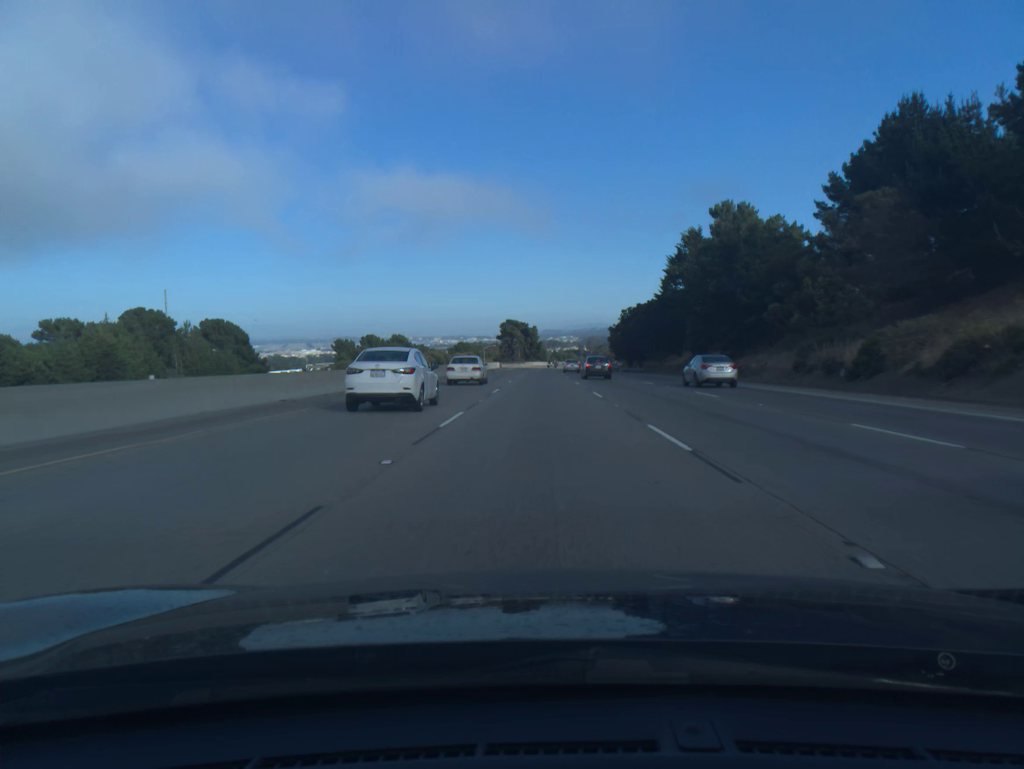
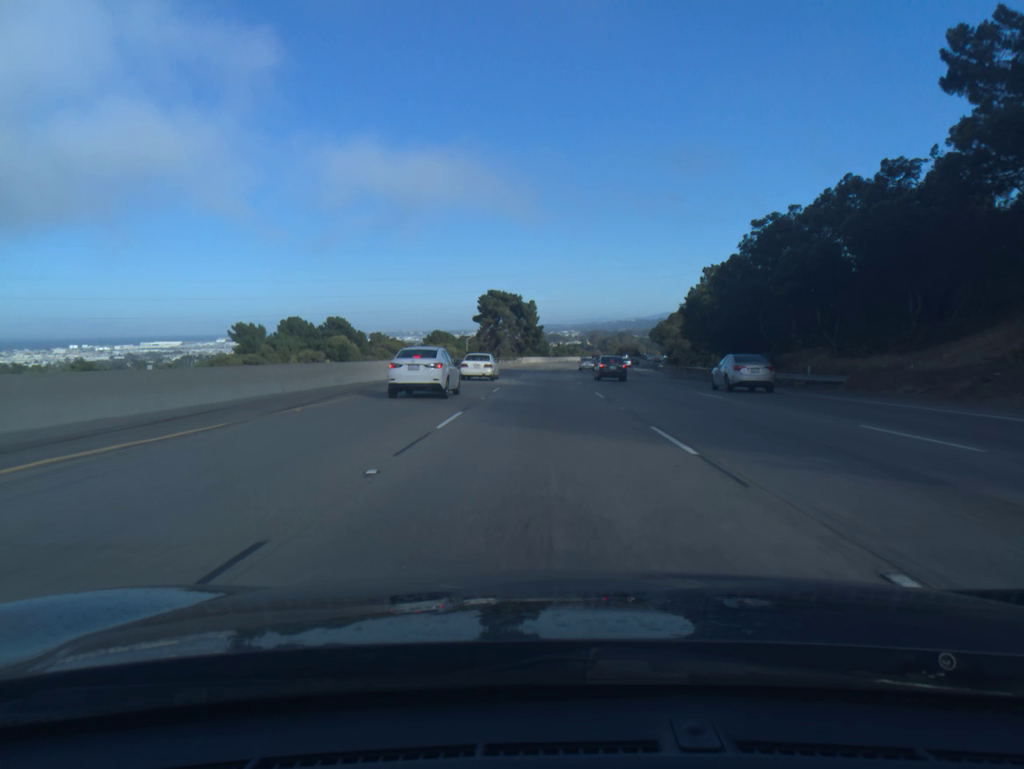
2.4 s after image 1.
(-0.1, +73.5) m; 0°
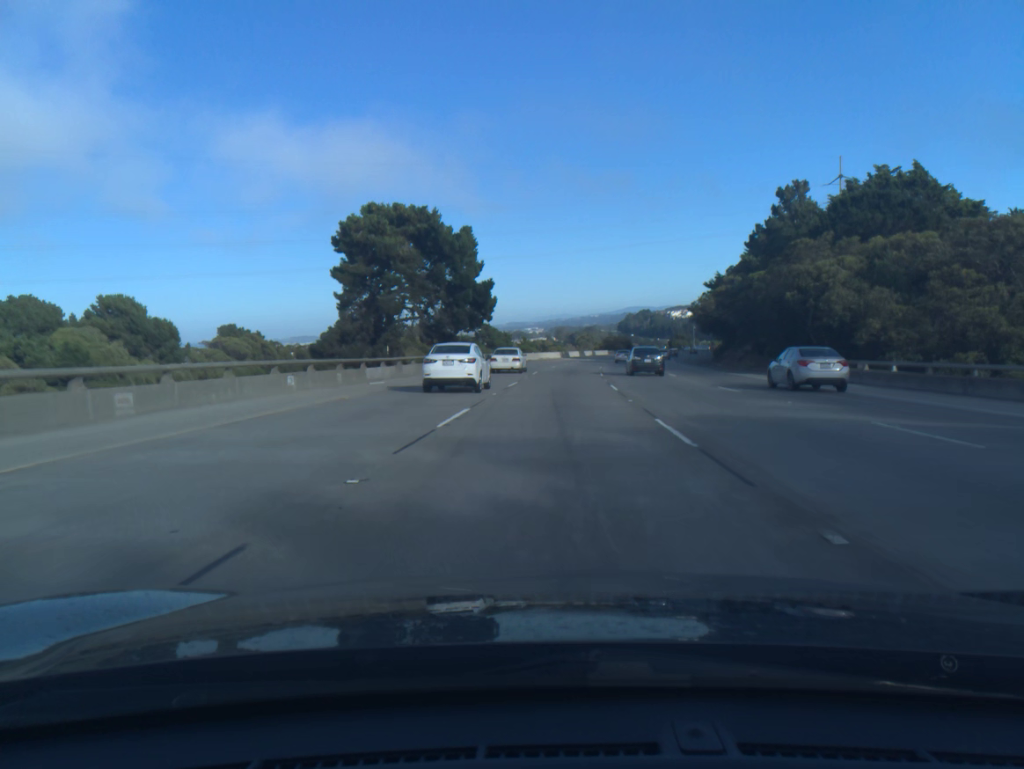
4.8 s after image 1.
(+1.0, +73.4) m; +2°
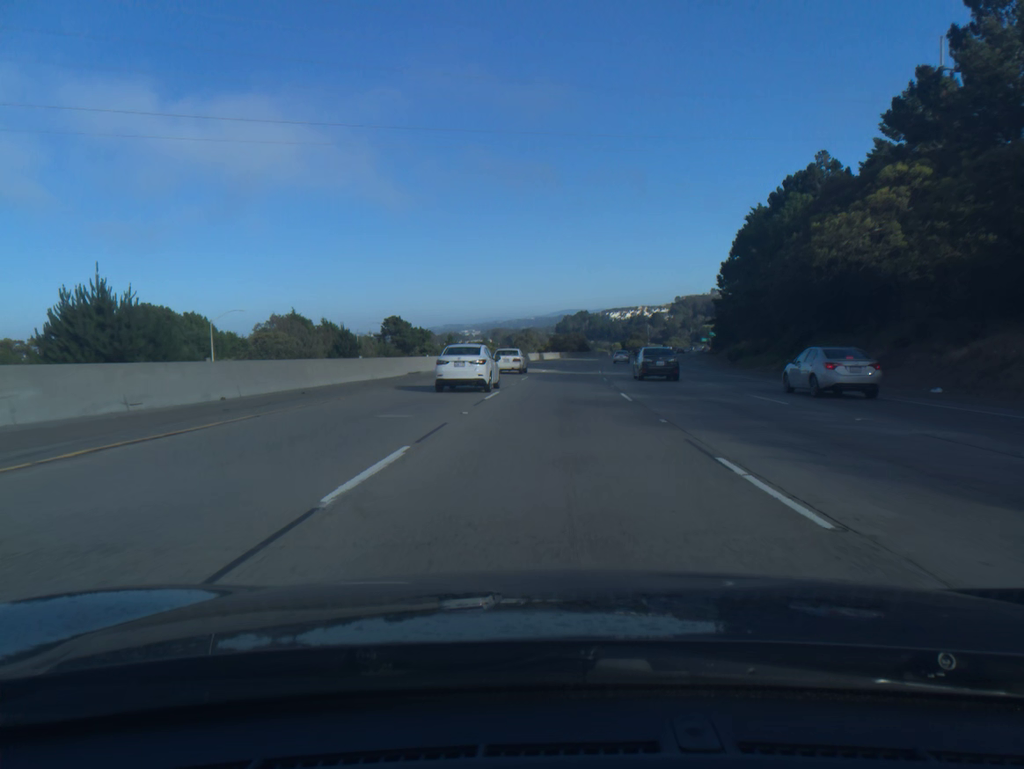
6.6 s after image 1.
(+2.1, +55.0) m; +4°
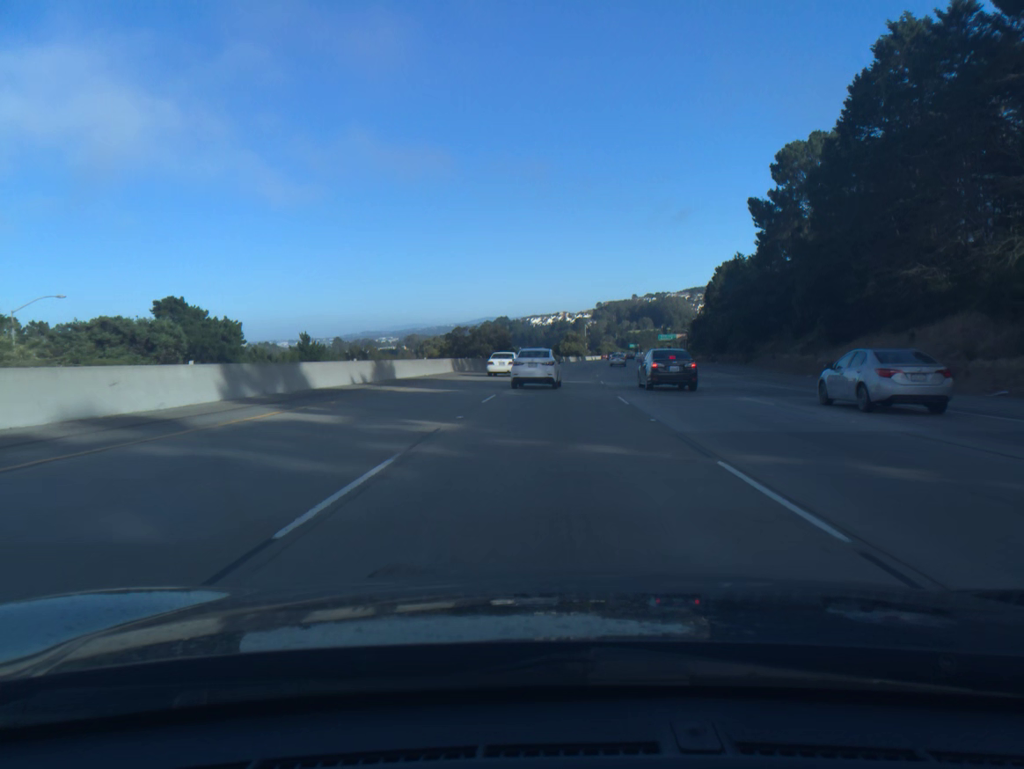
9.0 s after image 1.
(+3.7, +73.3) m; +6°
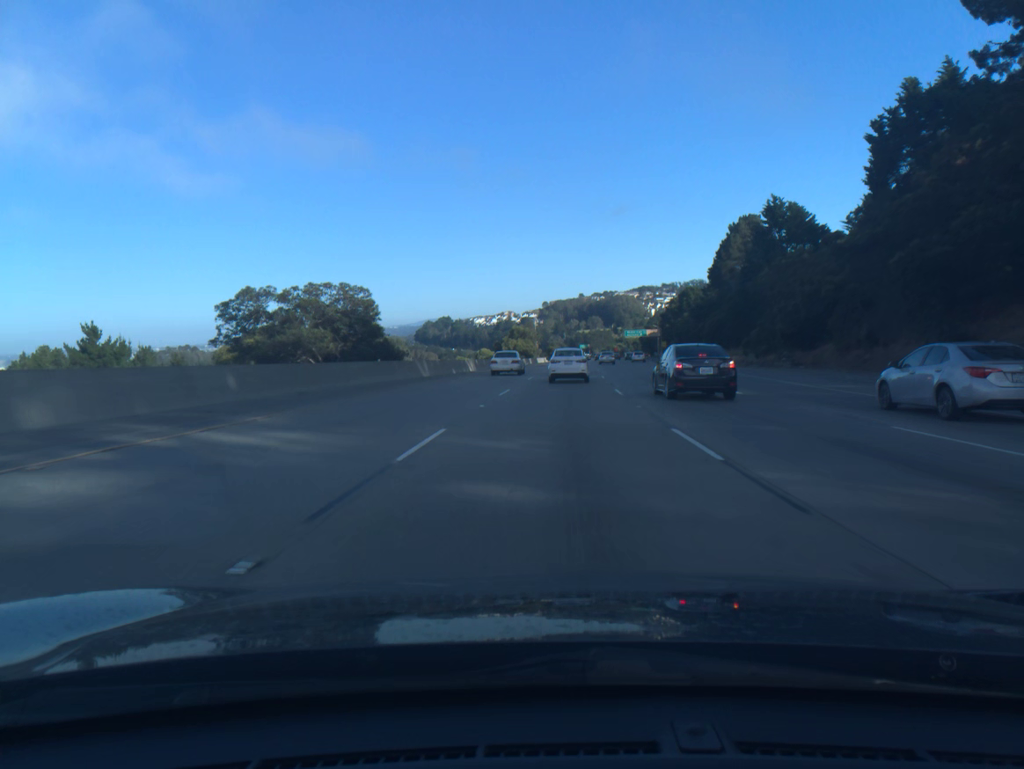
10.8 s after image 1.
(+1.9, +54.8) m; +4°
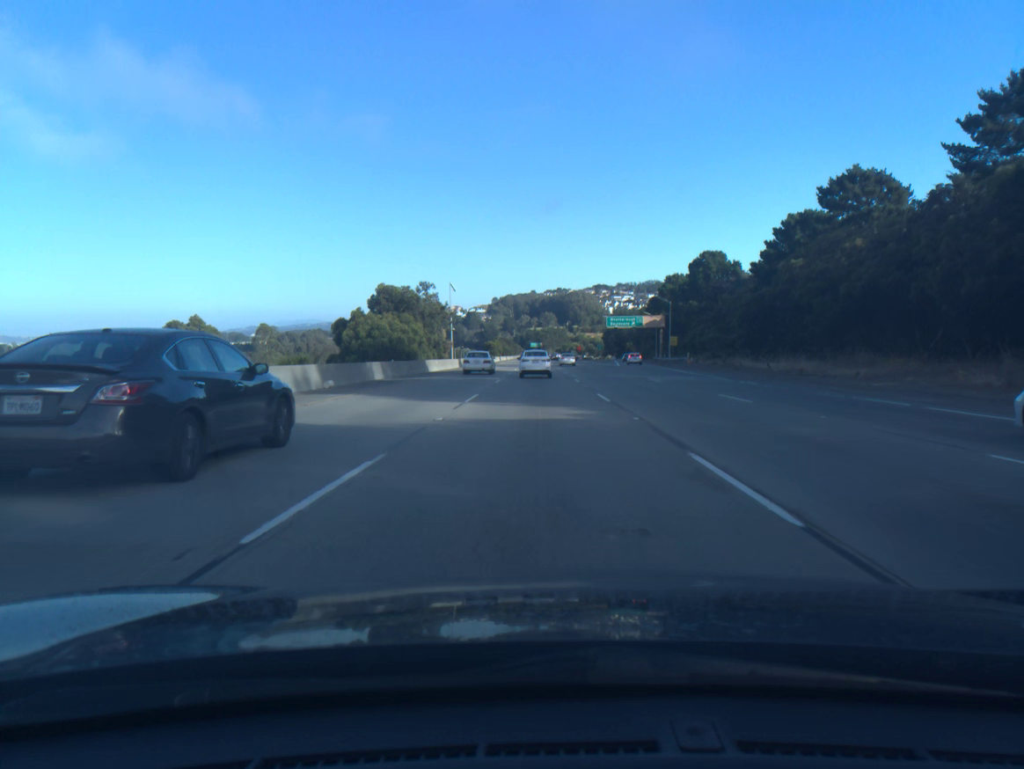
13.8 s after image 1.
(+4.3, +91.4) m; +4°
